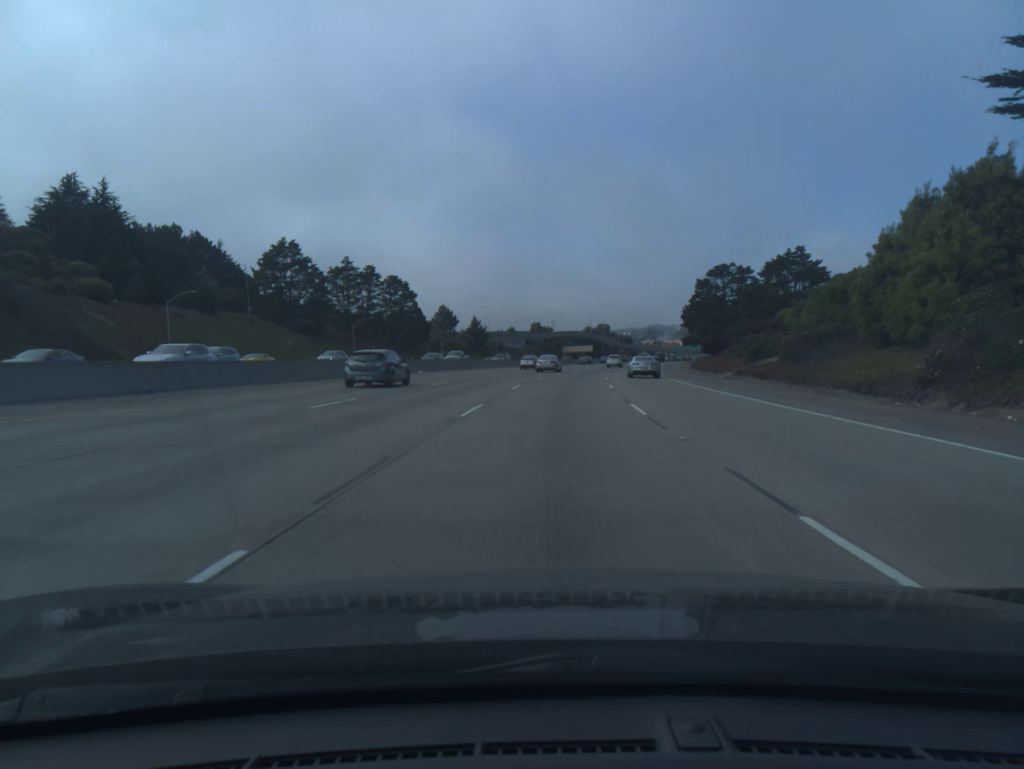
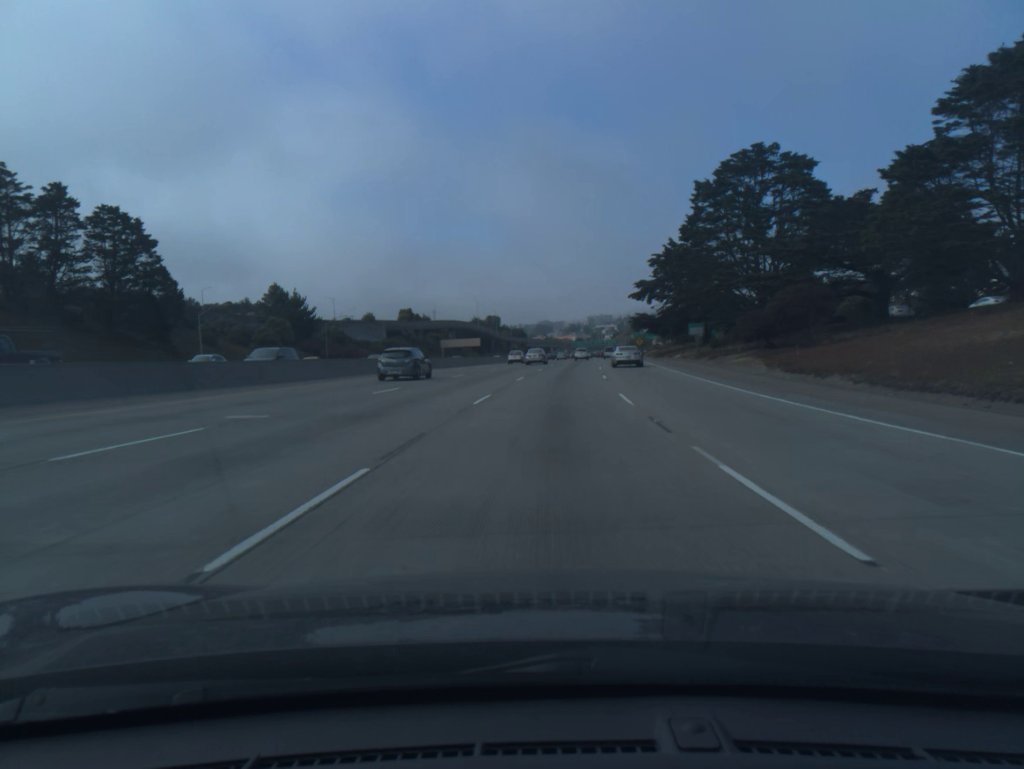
(+5.8, +81.4) m; +8°
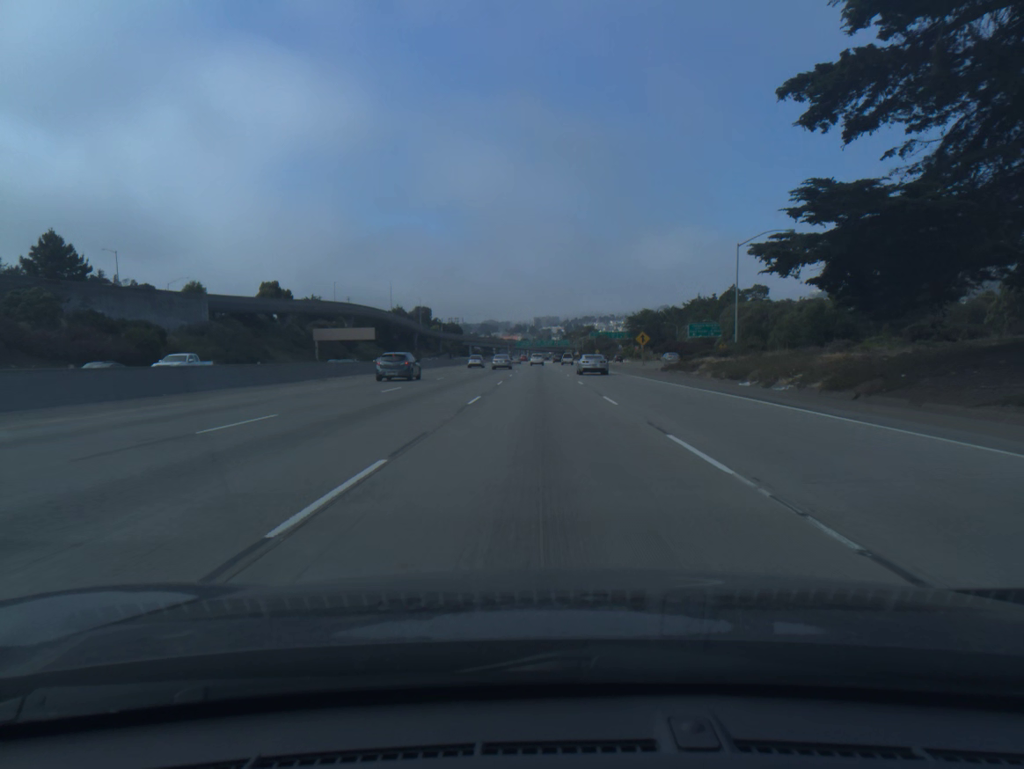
(+4.0, +84.1) m; +4°
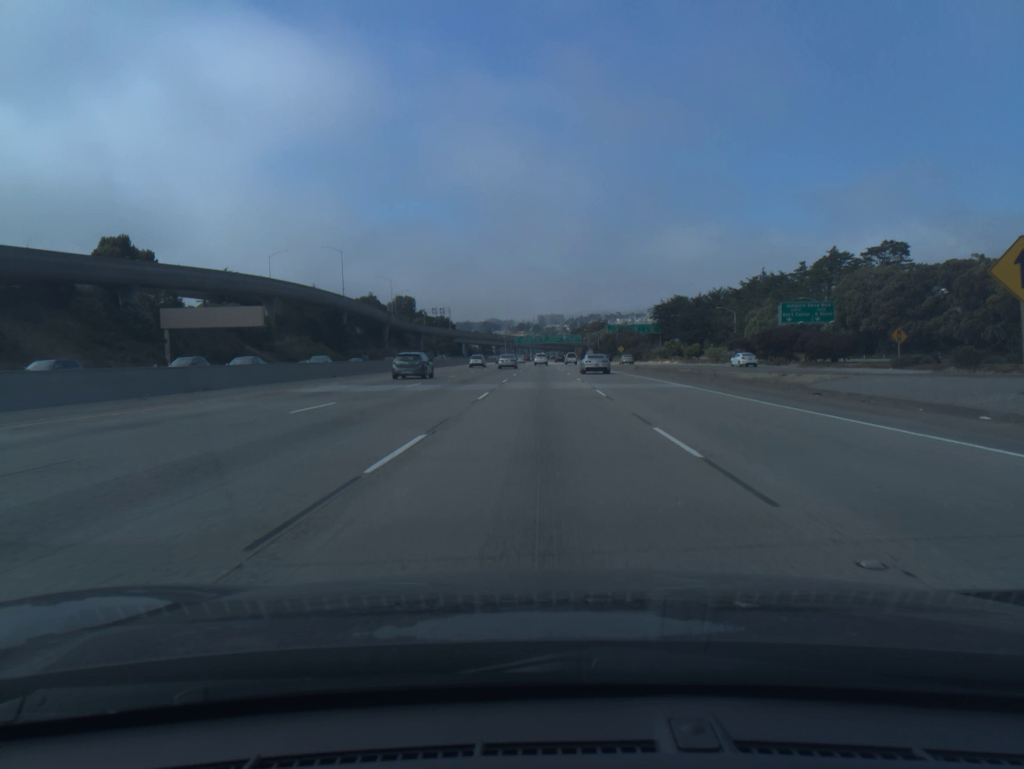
(-0.2, +68.2) m; 0°
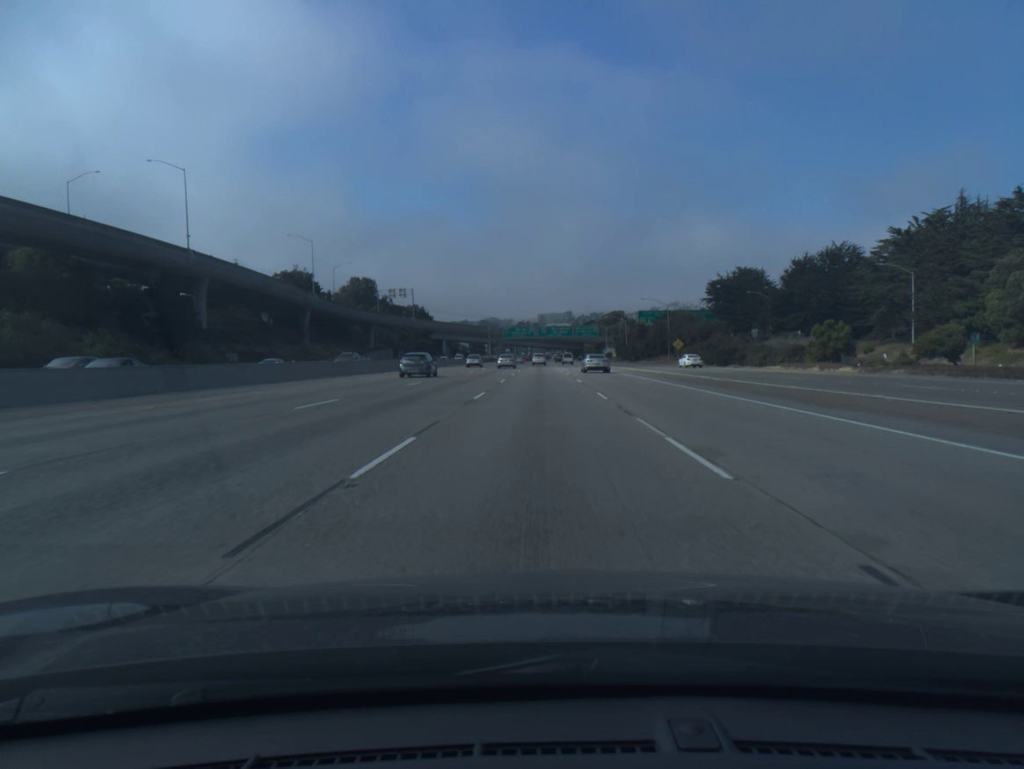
(+0.2, +86.0) m; 0°
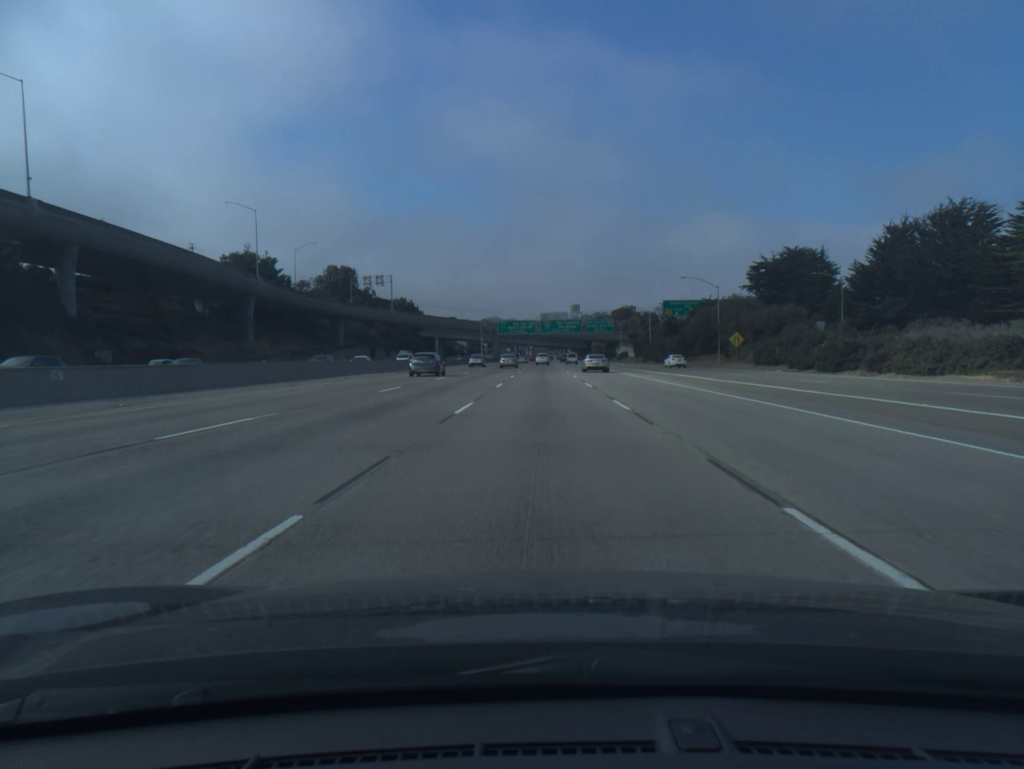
(-0.1, +34.4) m; 0°
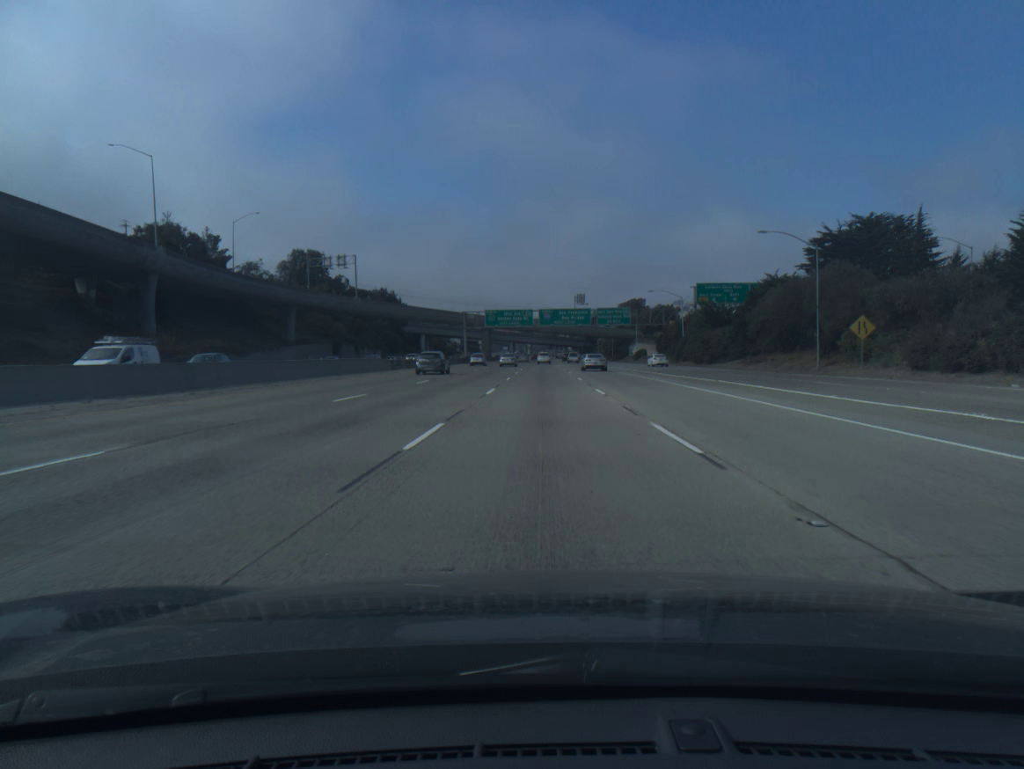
(0.0, +34.3) m; 0°
